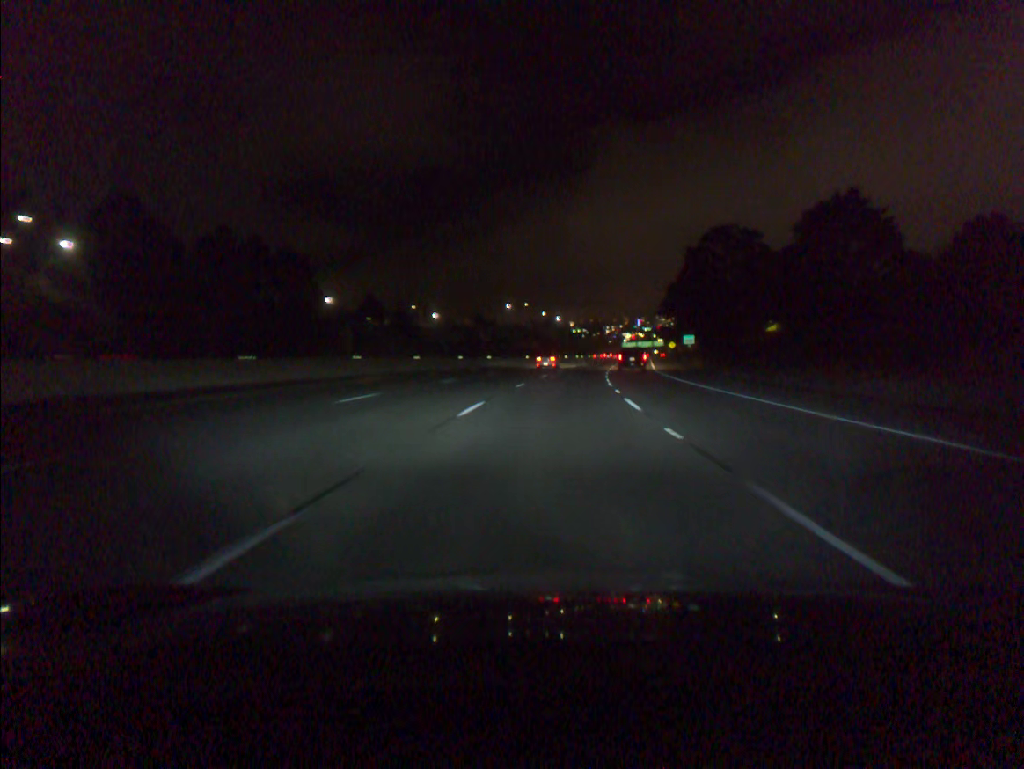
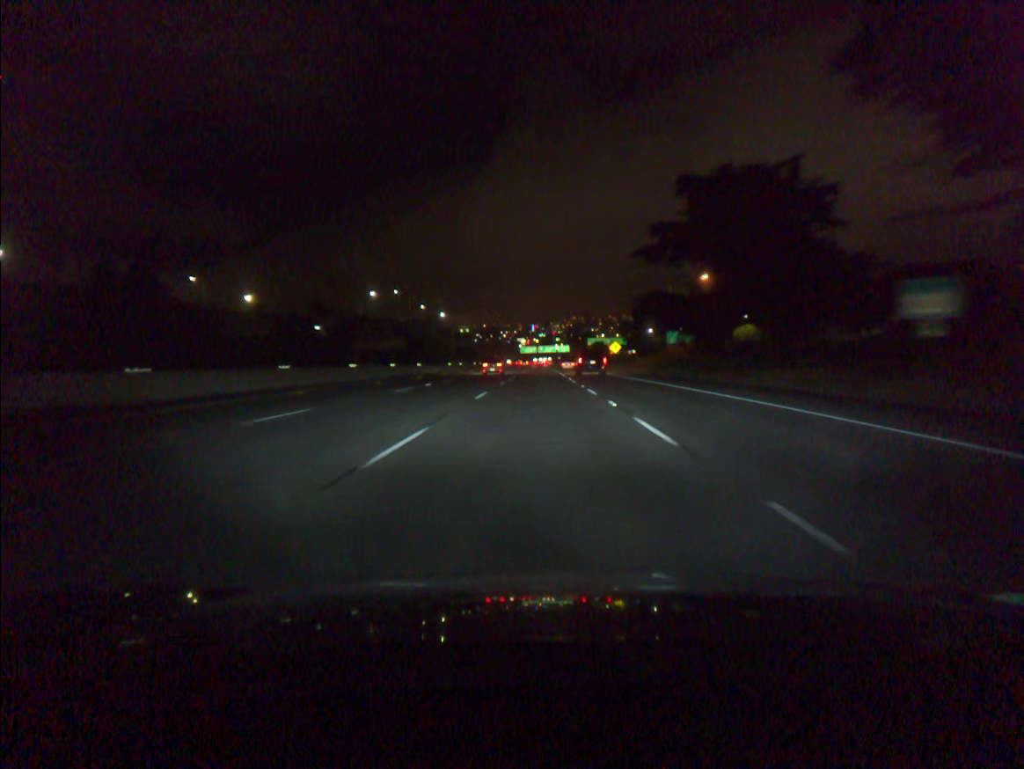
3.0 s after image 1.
(+7.2, +91.5) m; +8°
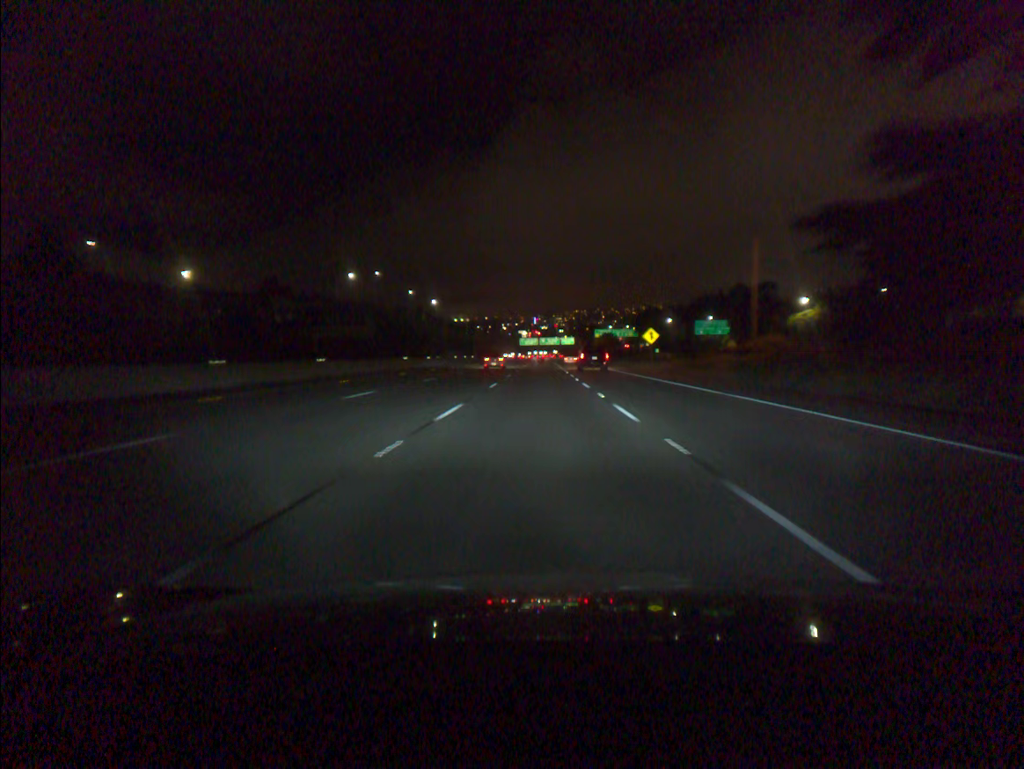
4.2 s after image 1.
(0.0, +37.0) m; 0°
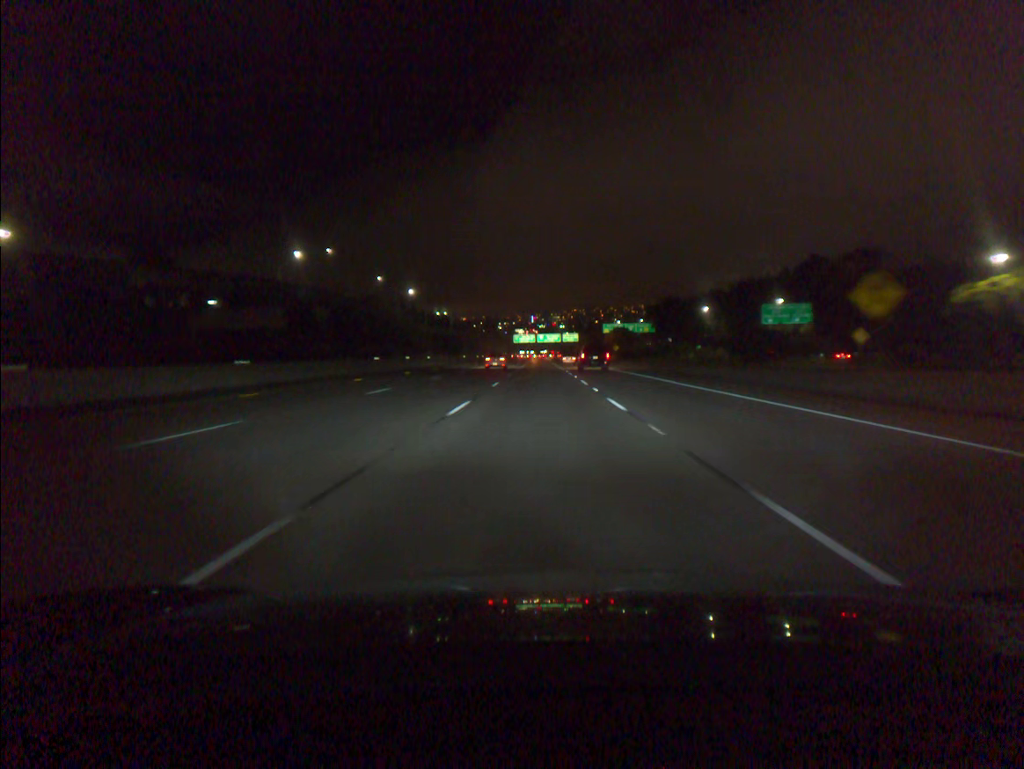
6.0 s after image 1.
(0.0, +55.6) m; 0°
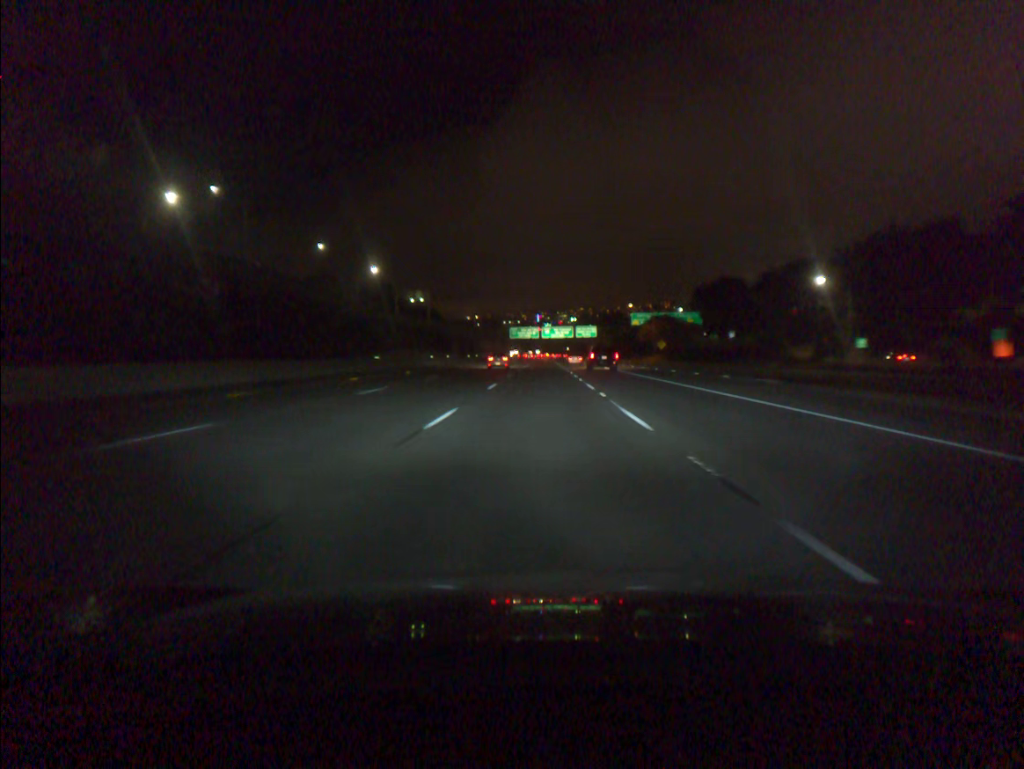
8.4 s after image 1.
(0.0, +74.1) m; 0°
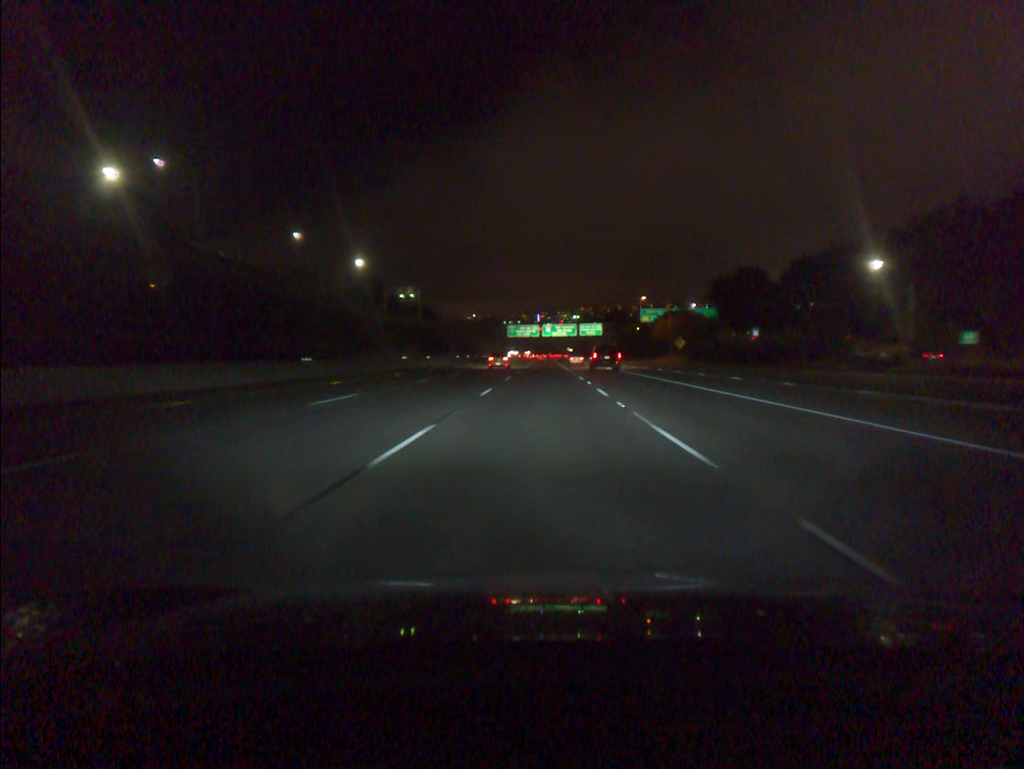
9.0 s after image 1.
(0.0, +18.5) m; 0°
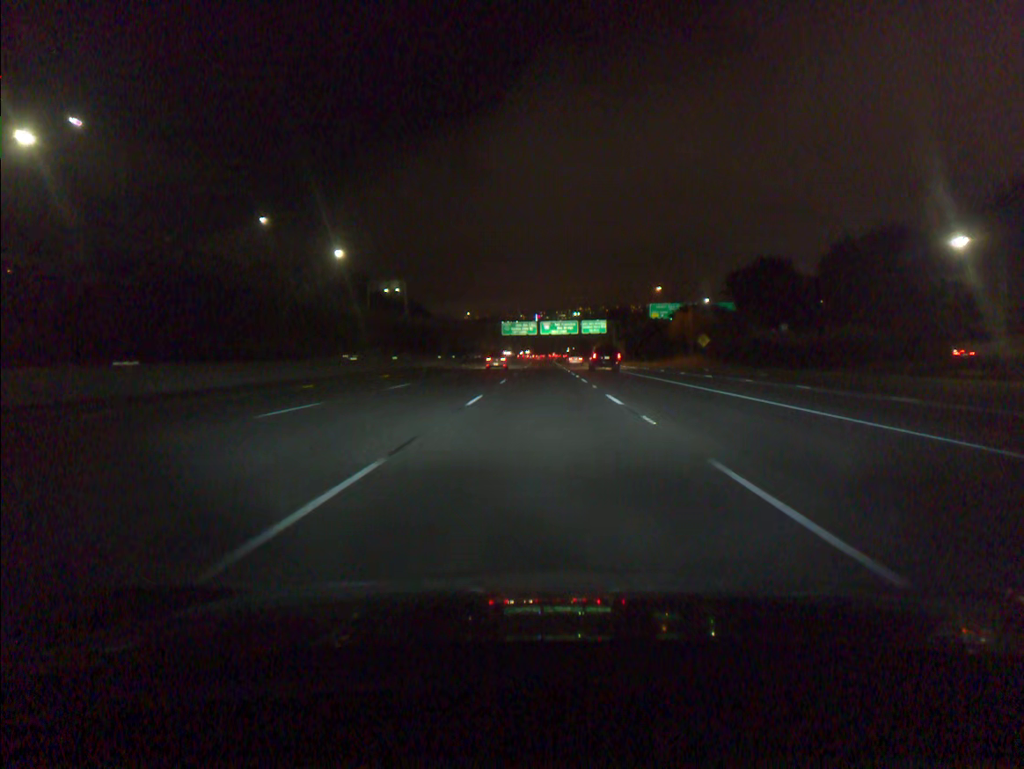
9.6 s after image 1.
(0.0, +18.5) m; 0°
